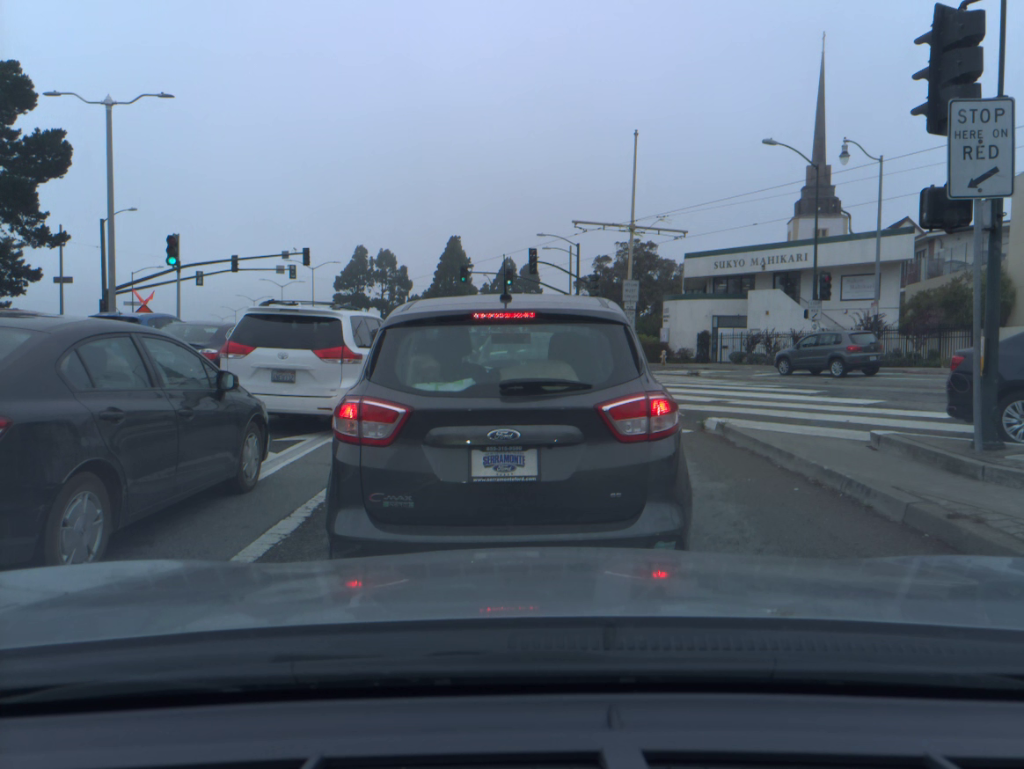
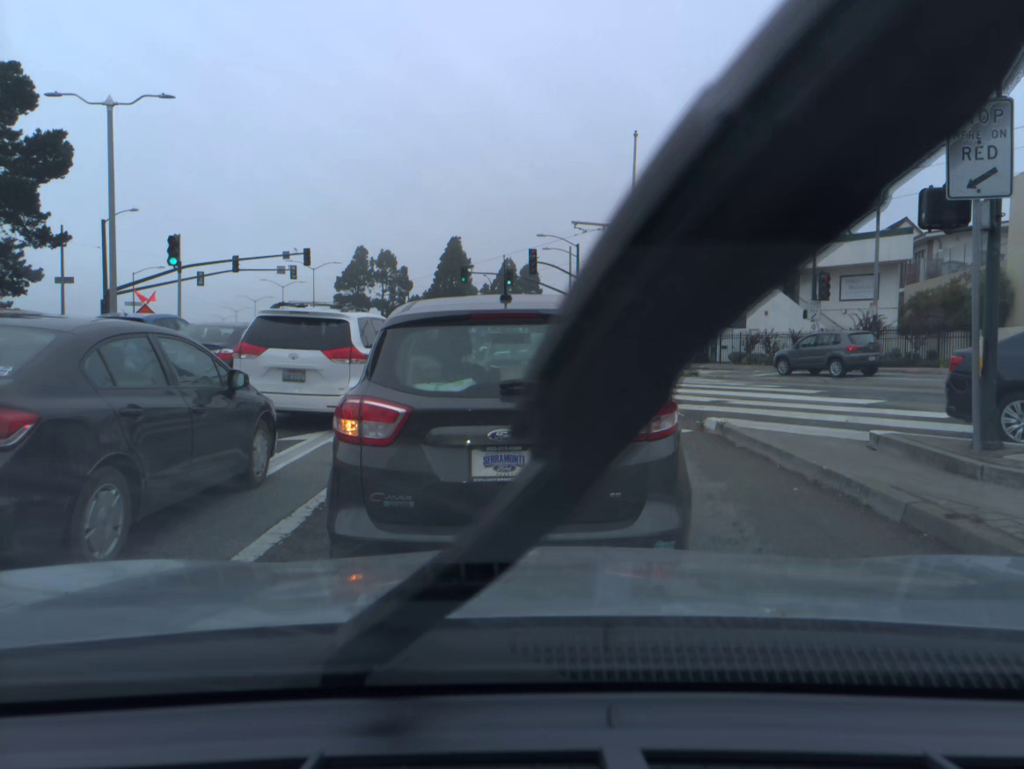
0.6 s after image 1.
(0.0, 0.0) m; 0°
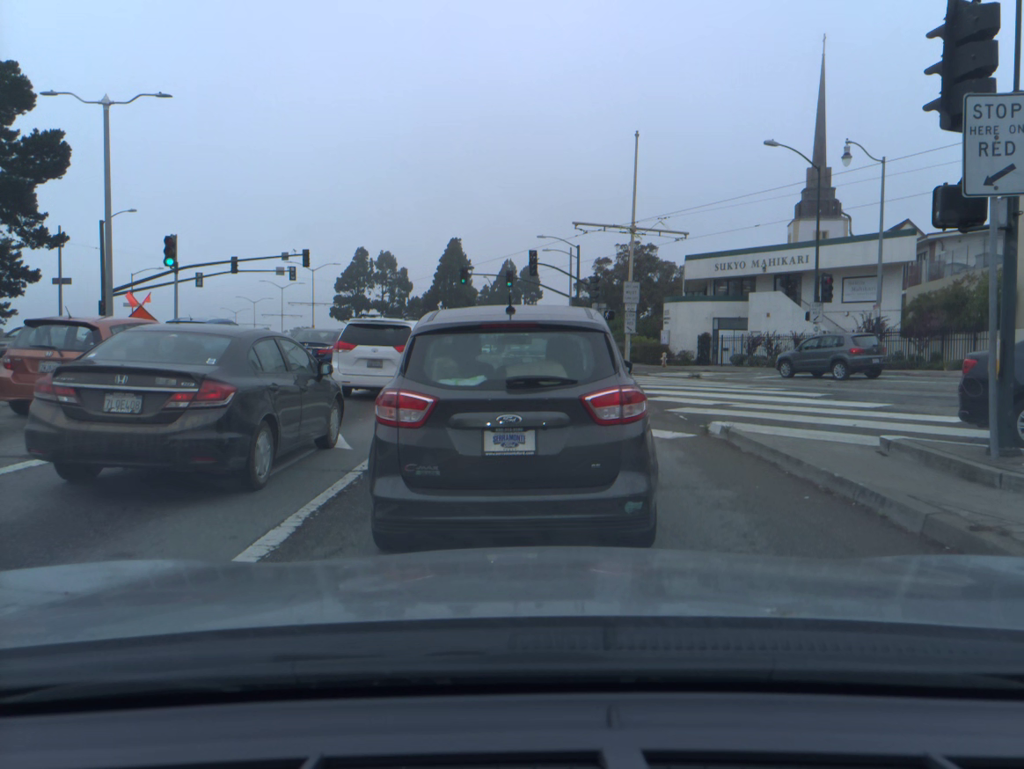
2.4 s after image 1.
(0.0, +0.2) m; +1°
